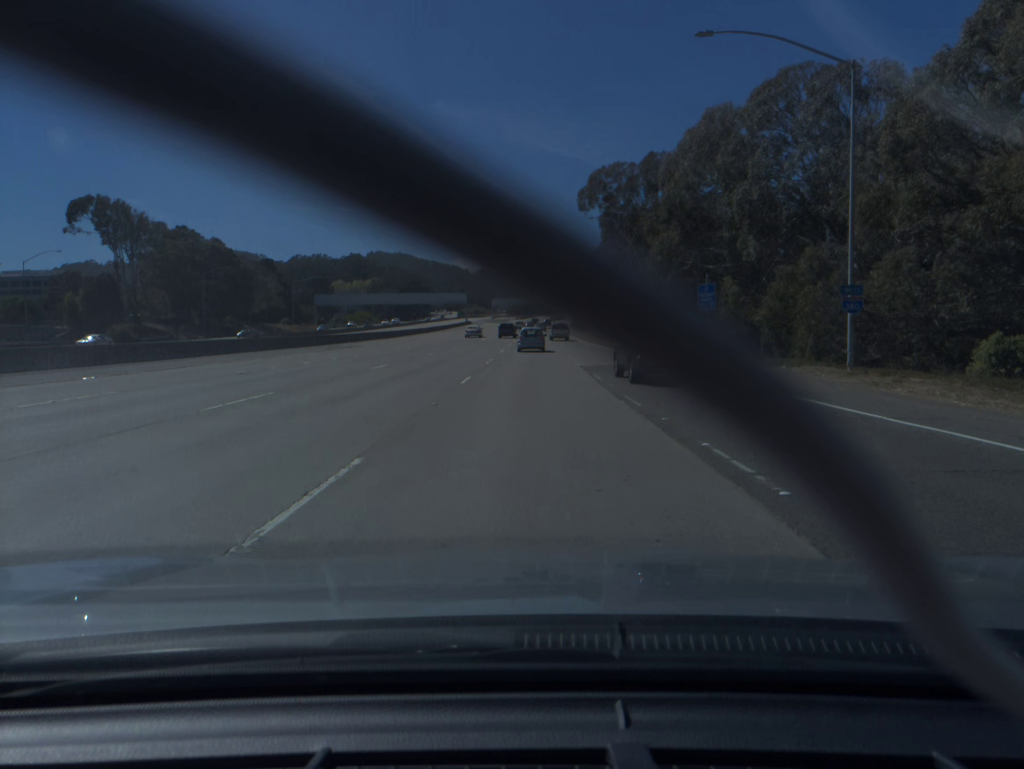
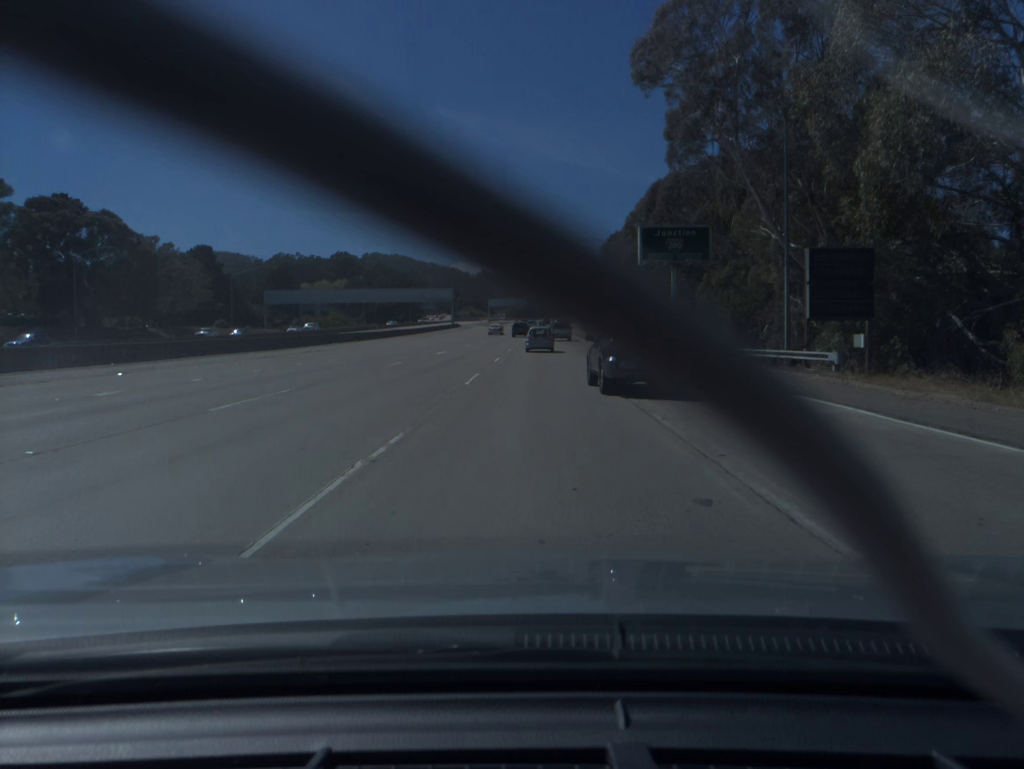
(-0.1, +42.6) m; 0°
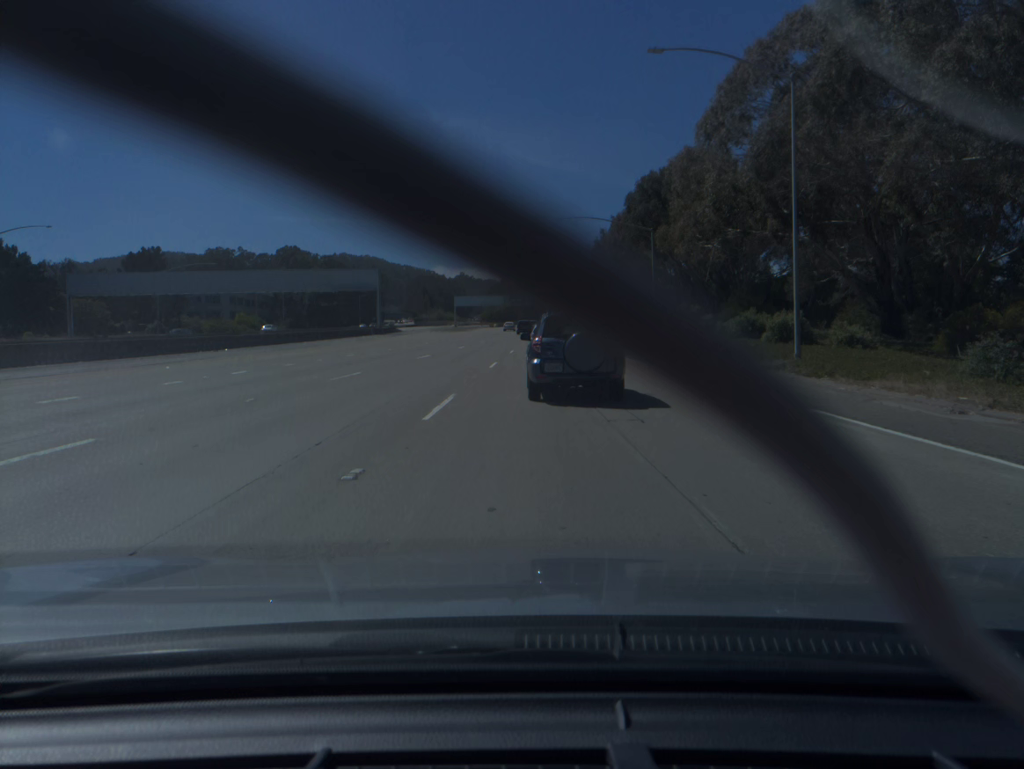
(+0.5, +66.8) m; +1°
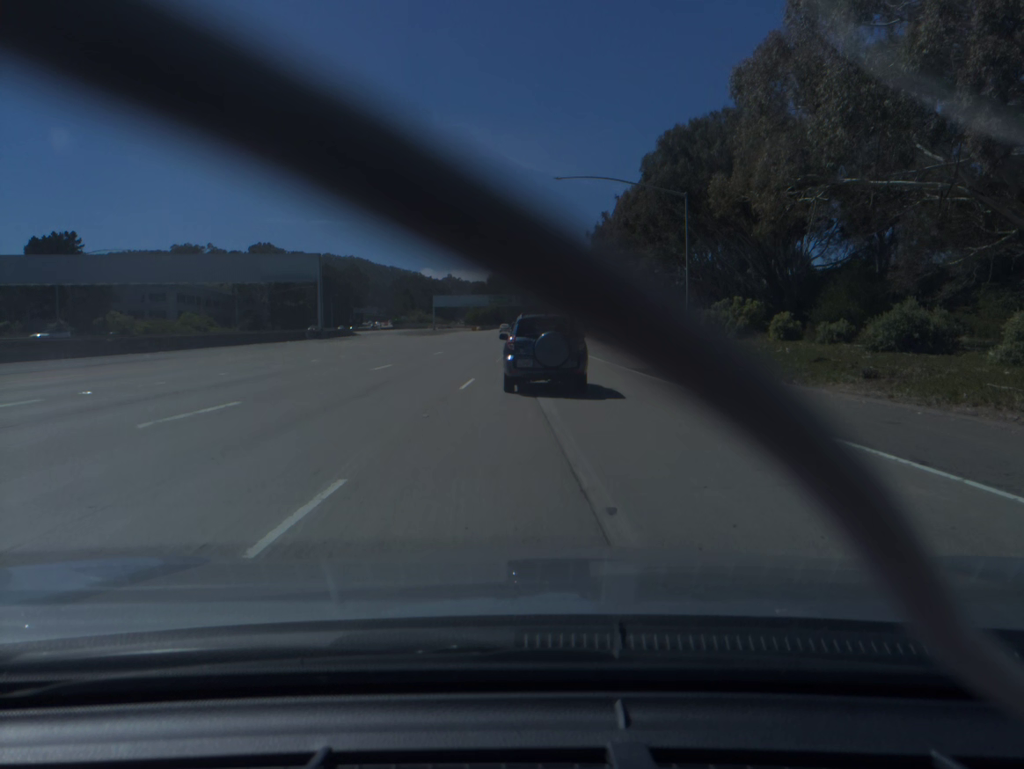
(+0.2, +24.0) m; +1°
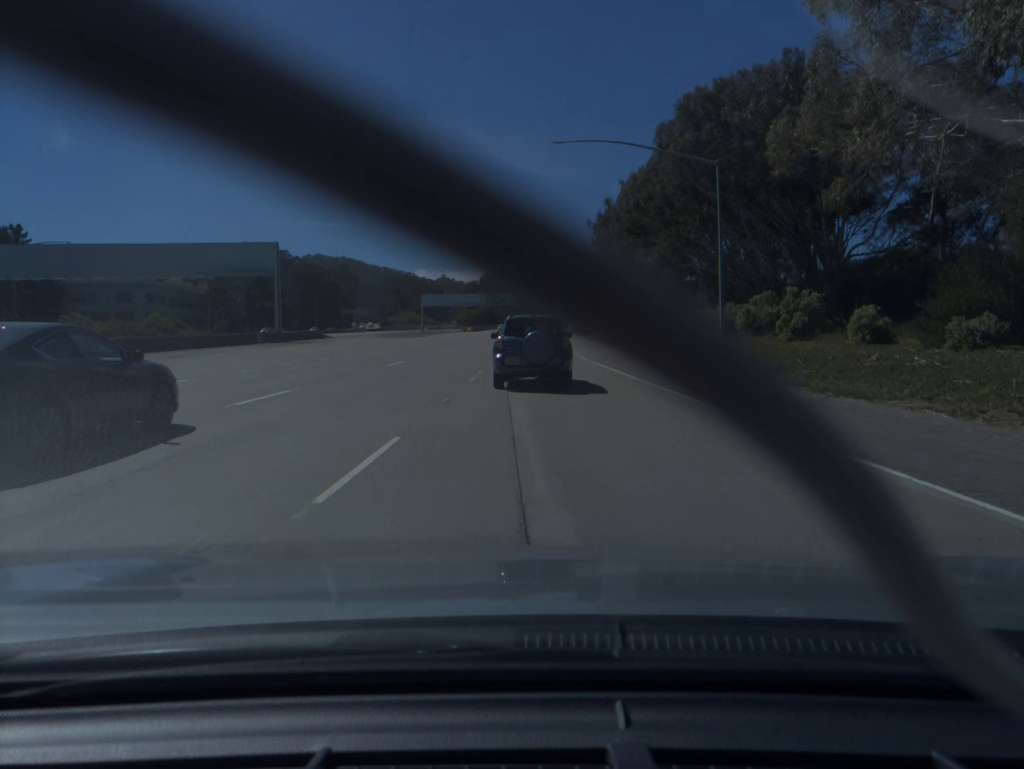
(0.0, +11.7) m; 0°
